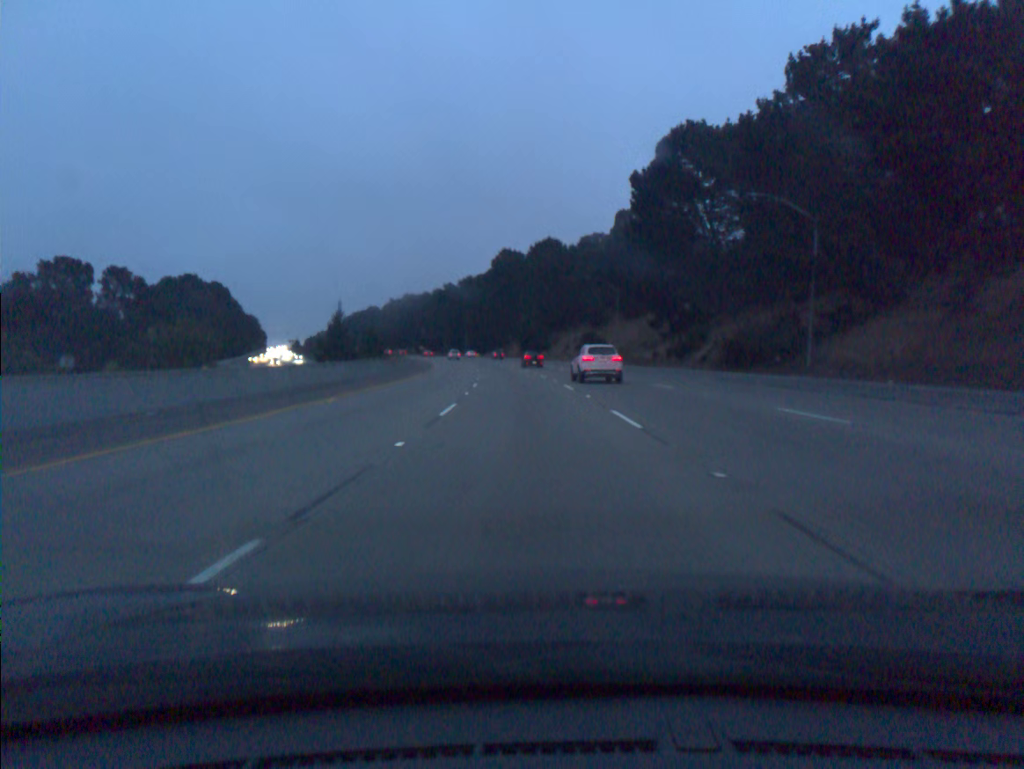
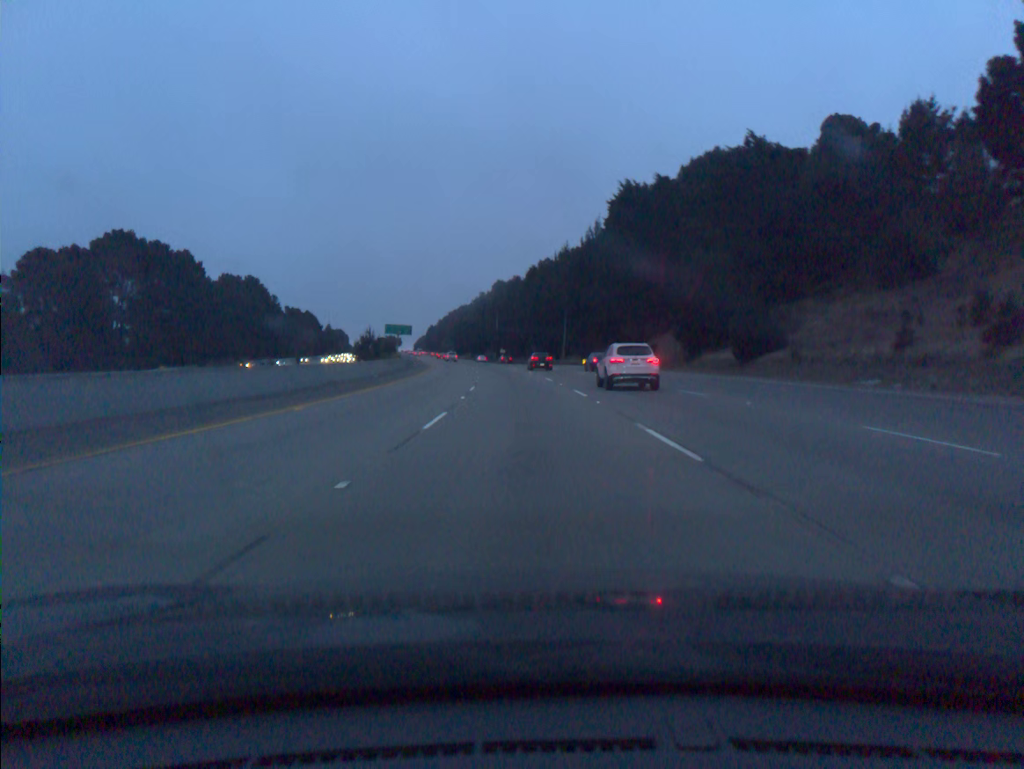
(-6.6, +90.8) m; -8°
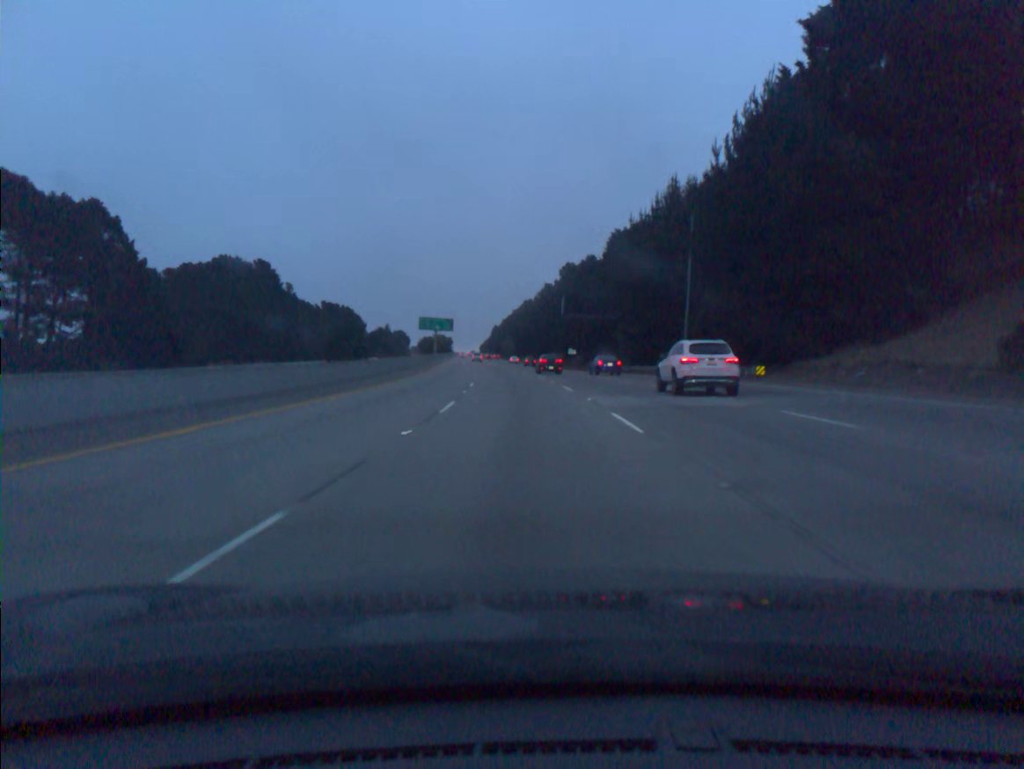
(-2.4, +54.8) m; -5°
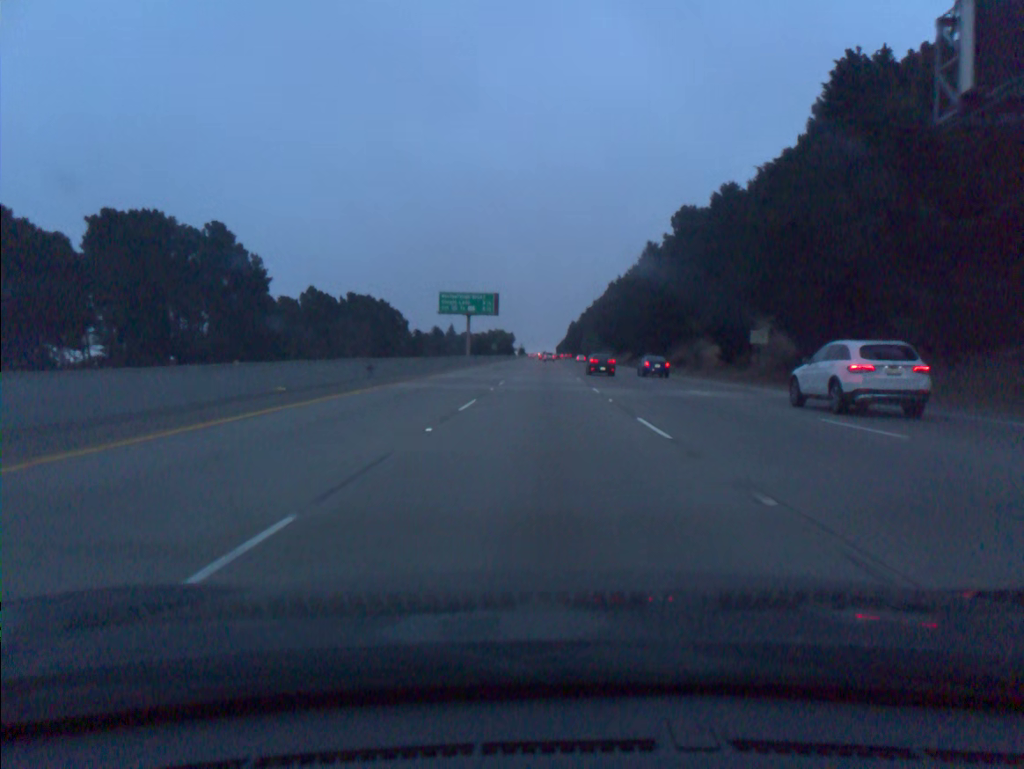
(-4.2, +73.0) m; -6°
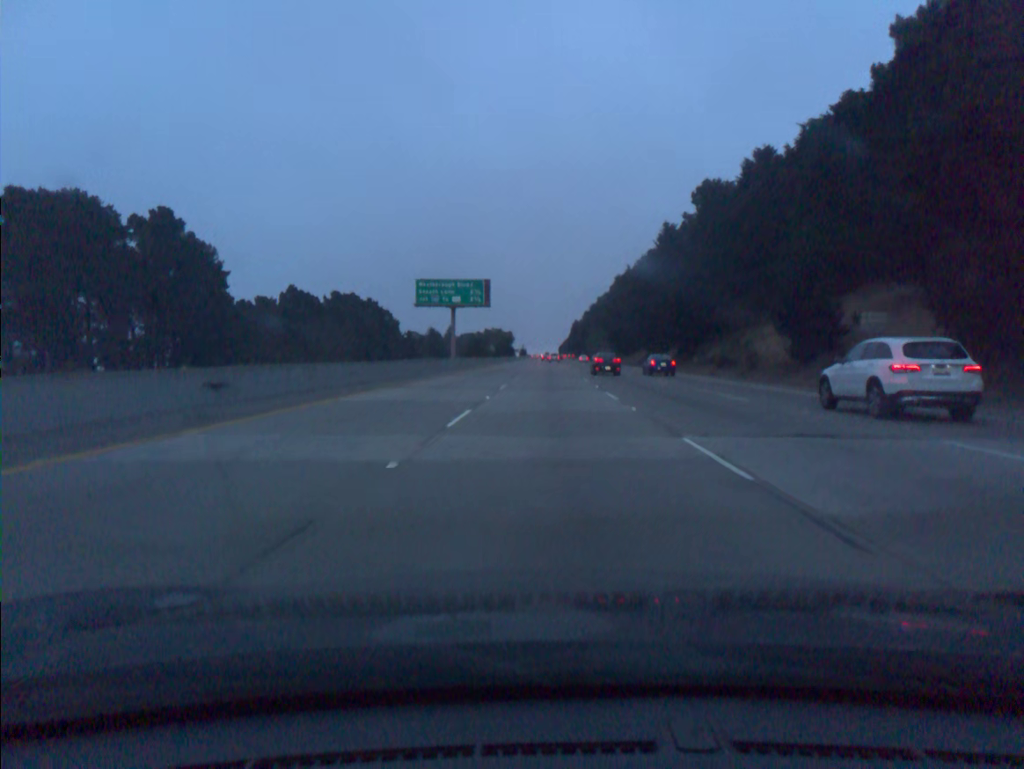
(0.0, +18.3) m; 0°
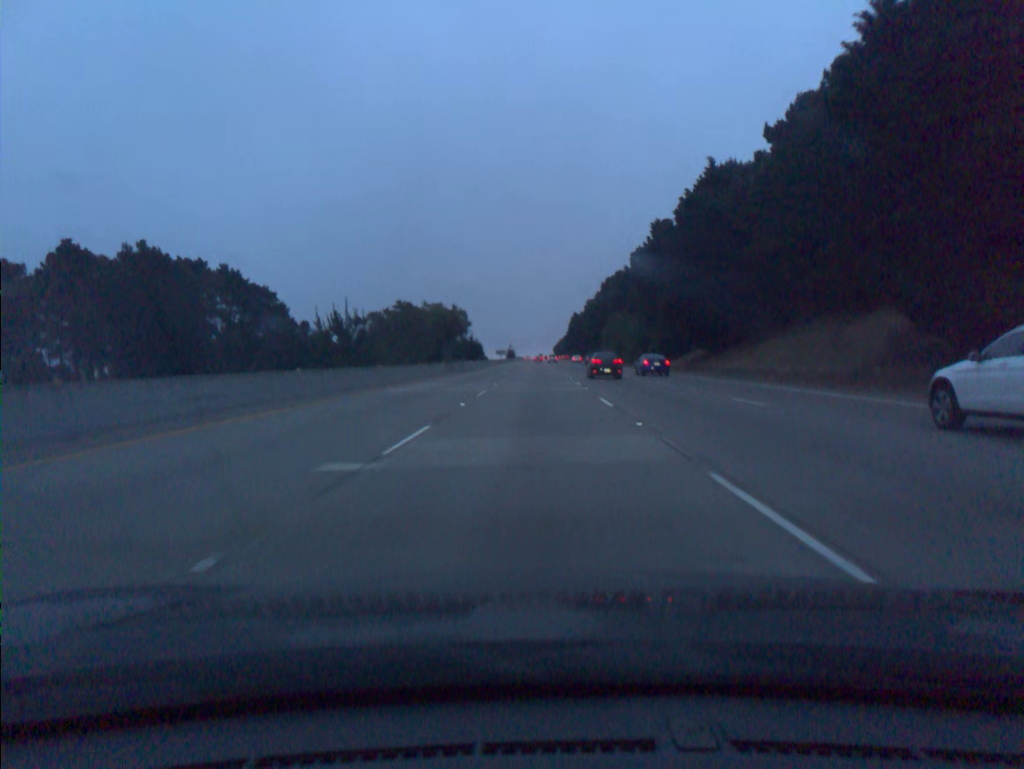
(+1.0, +91.5) m; 0°
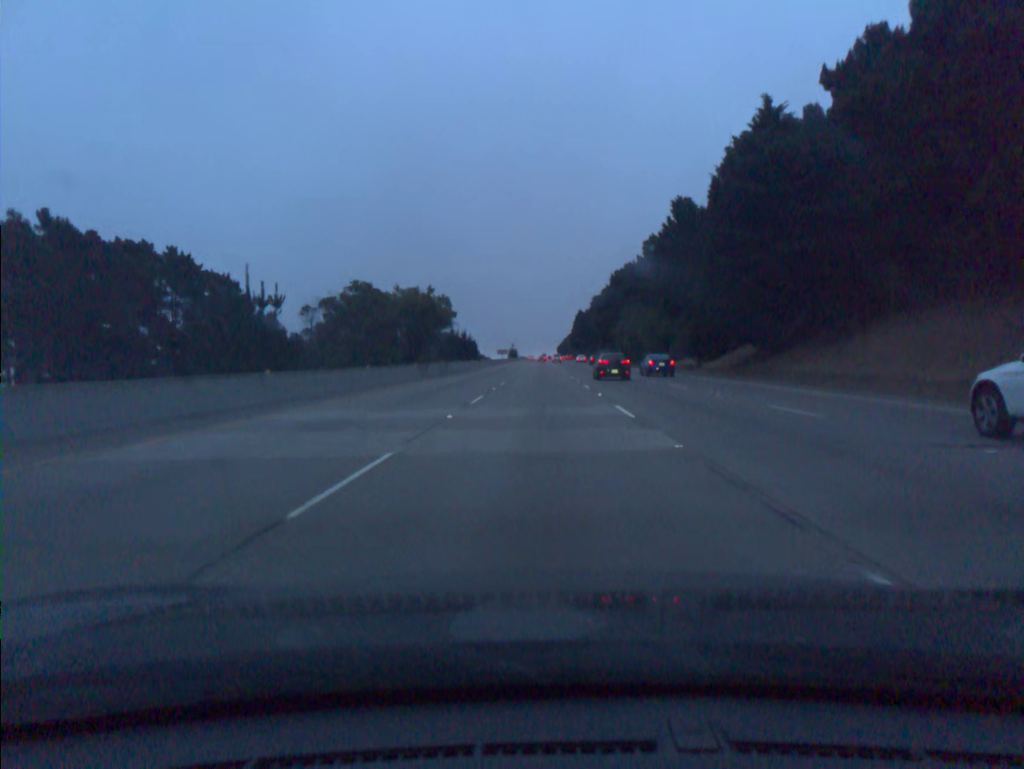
(0.0, +18.3) m; 0°
